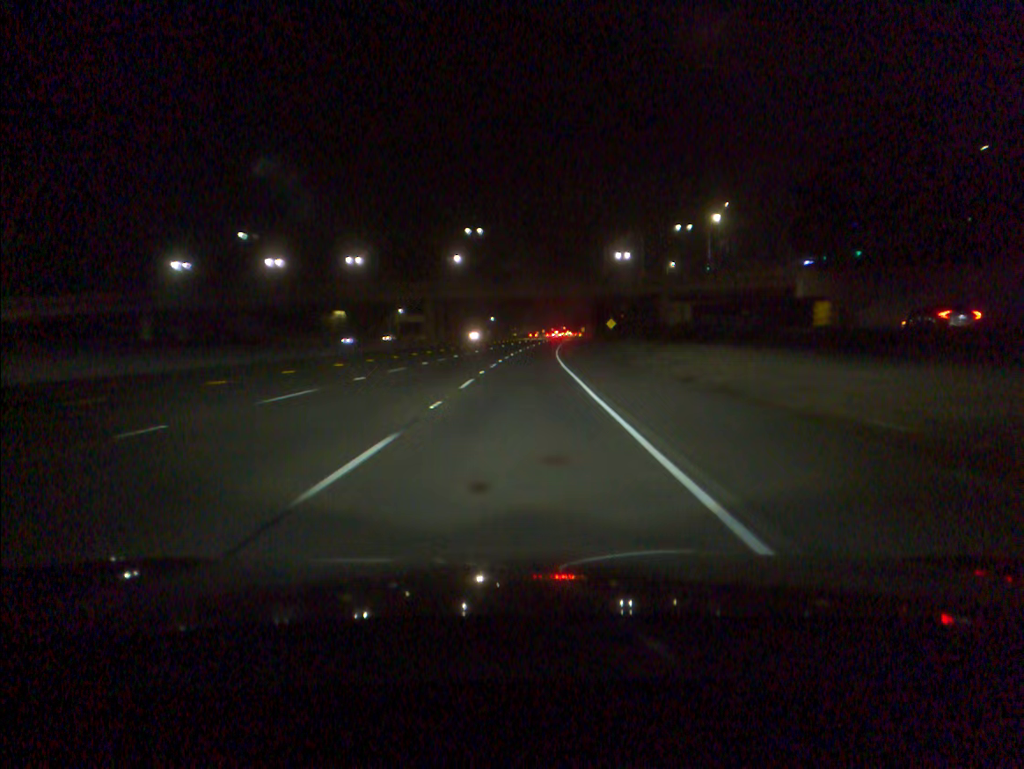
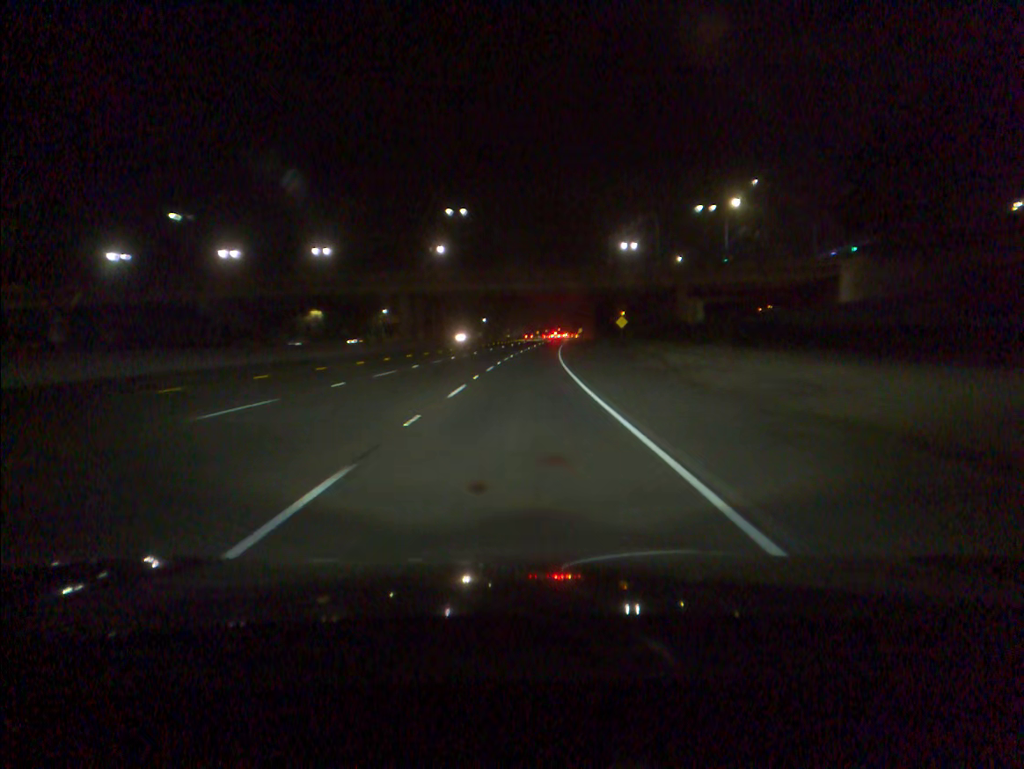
(+0.1, +17.5) m; +1°
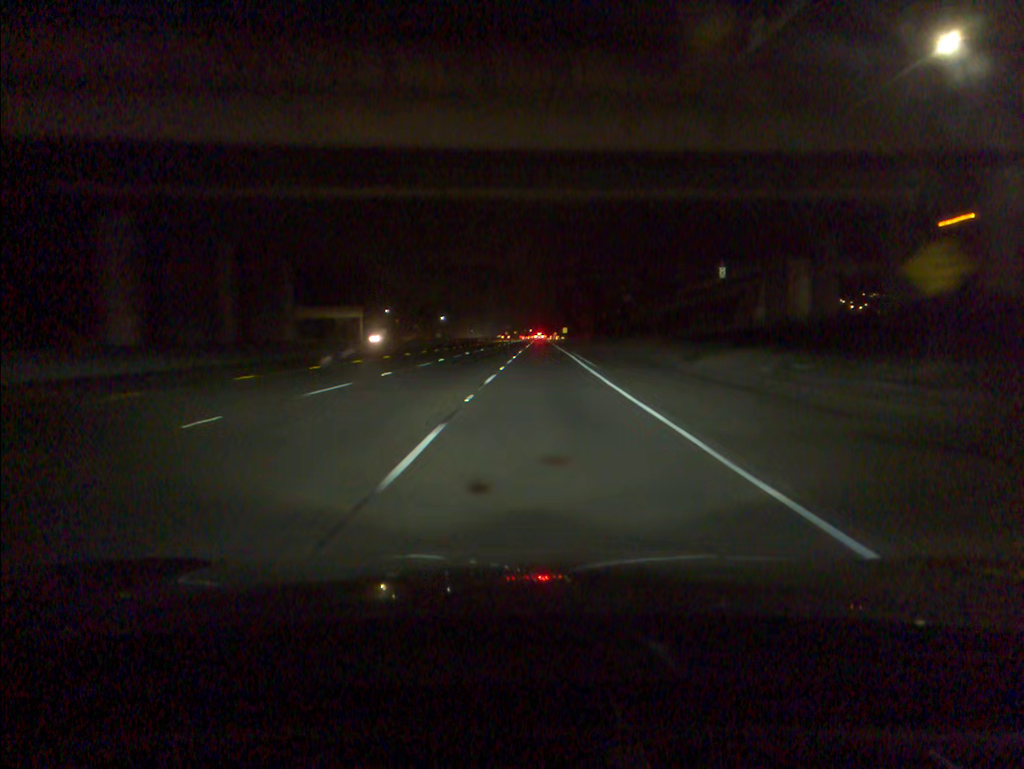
(+0.9, +68.9) m; +2°
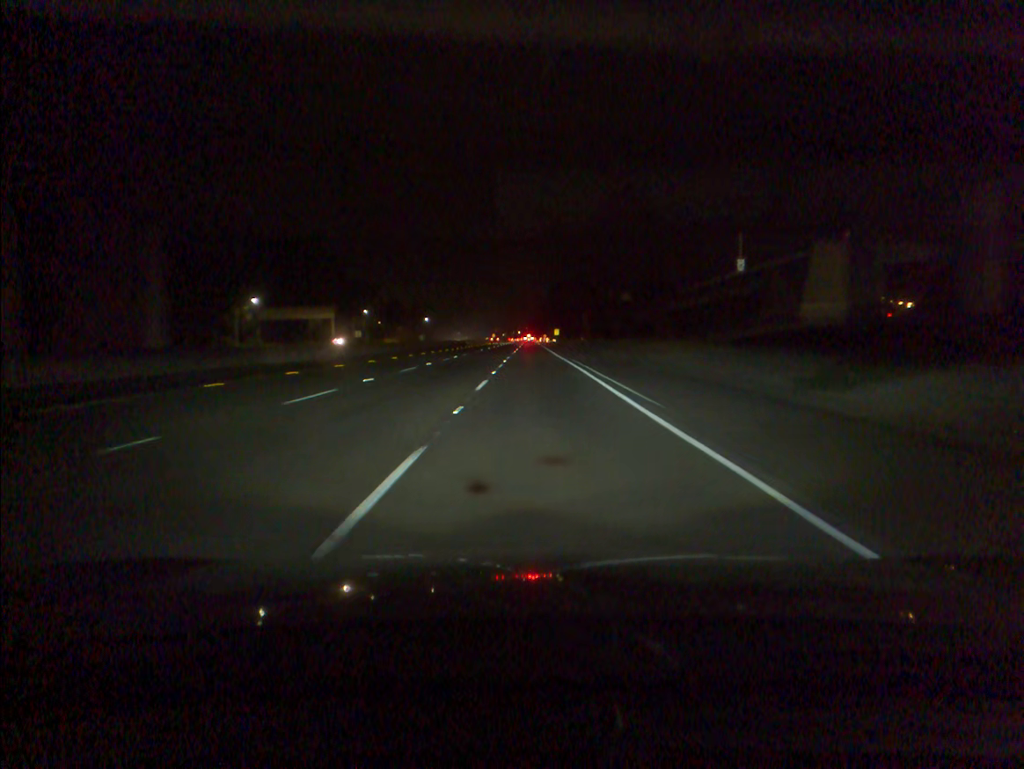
(+0.1, +16.7) m; +1°
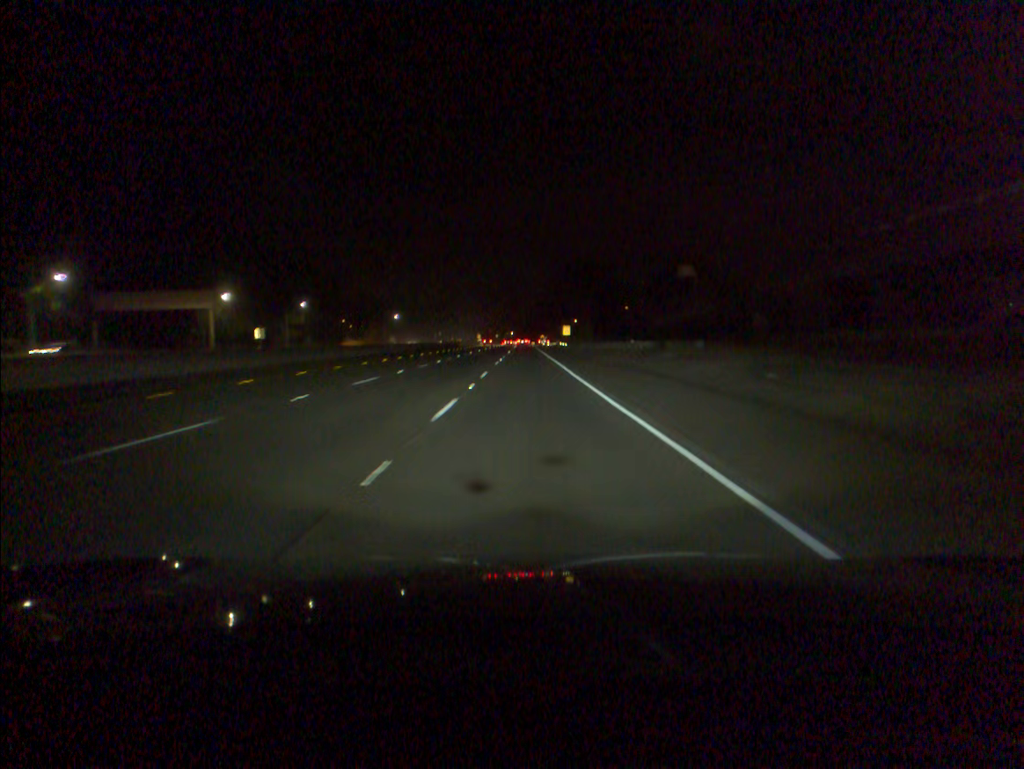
(+0.6, +64.5) m; +1°
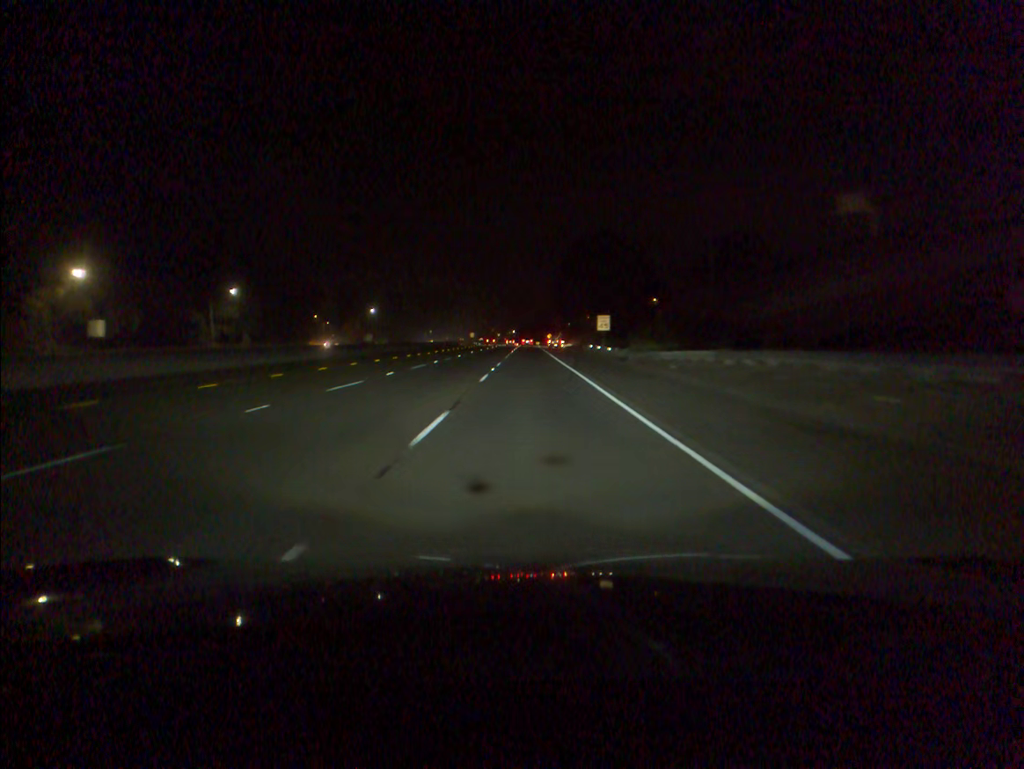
(-0.1, +47.0) m; 0°
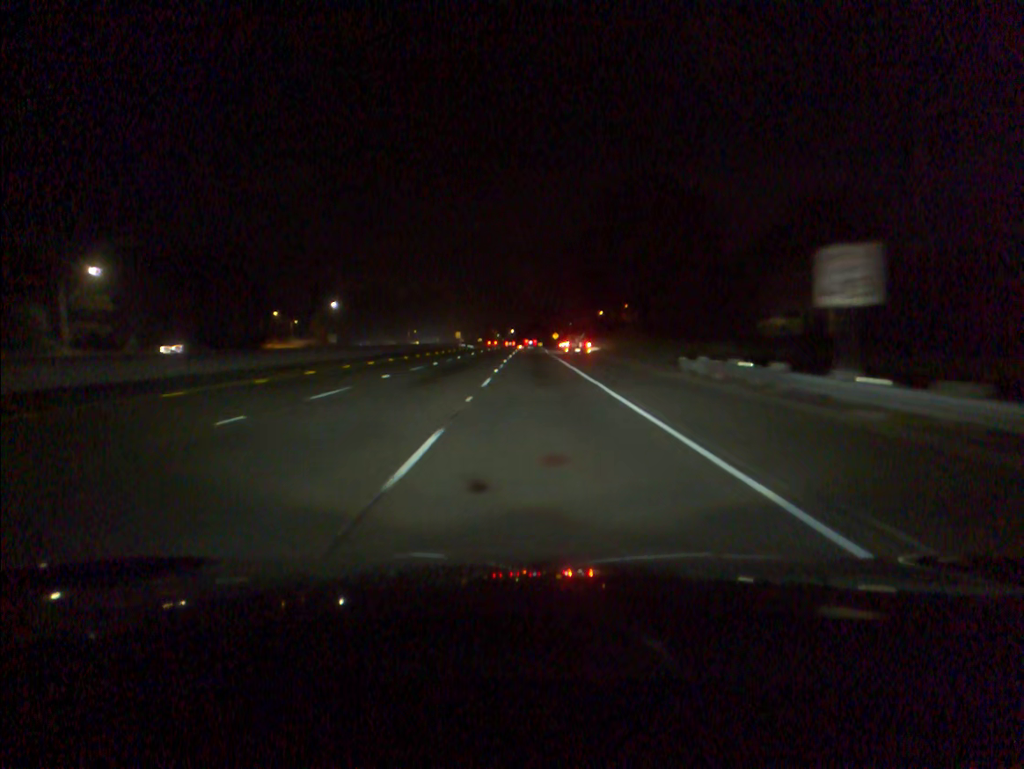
(0.0, +46.0) m; 0°
